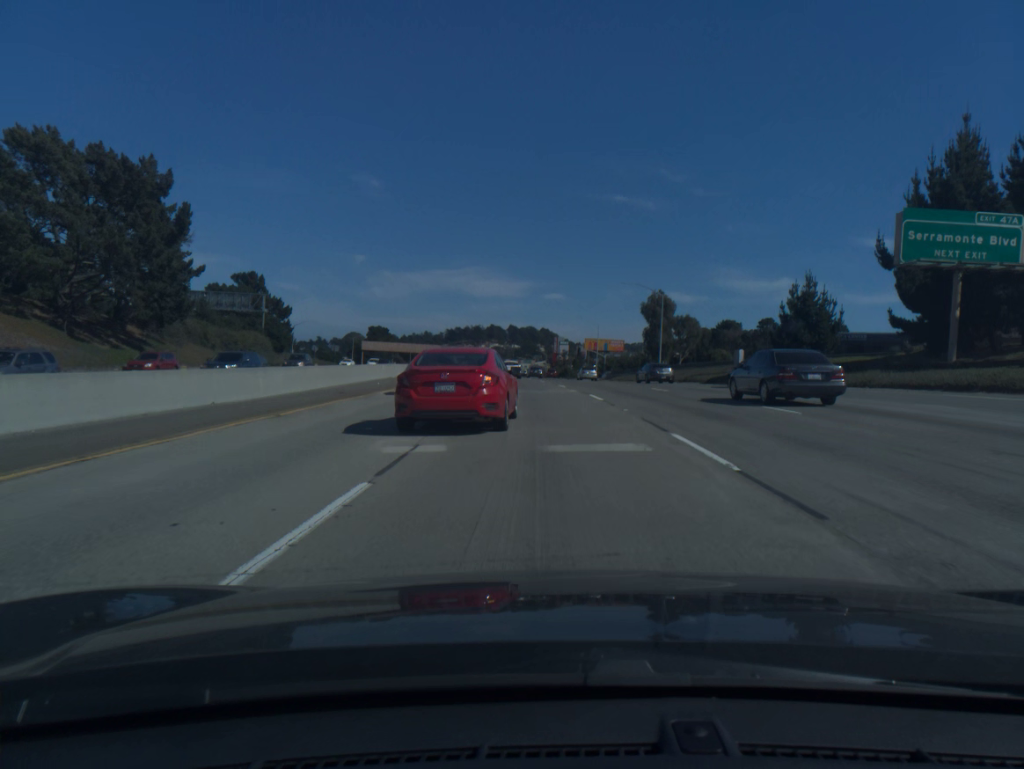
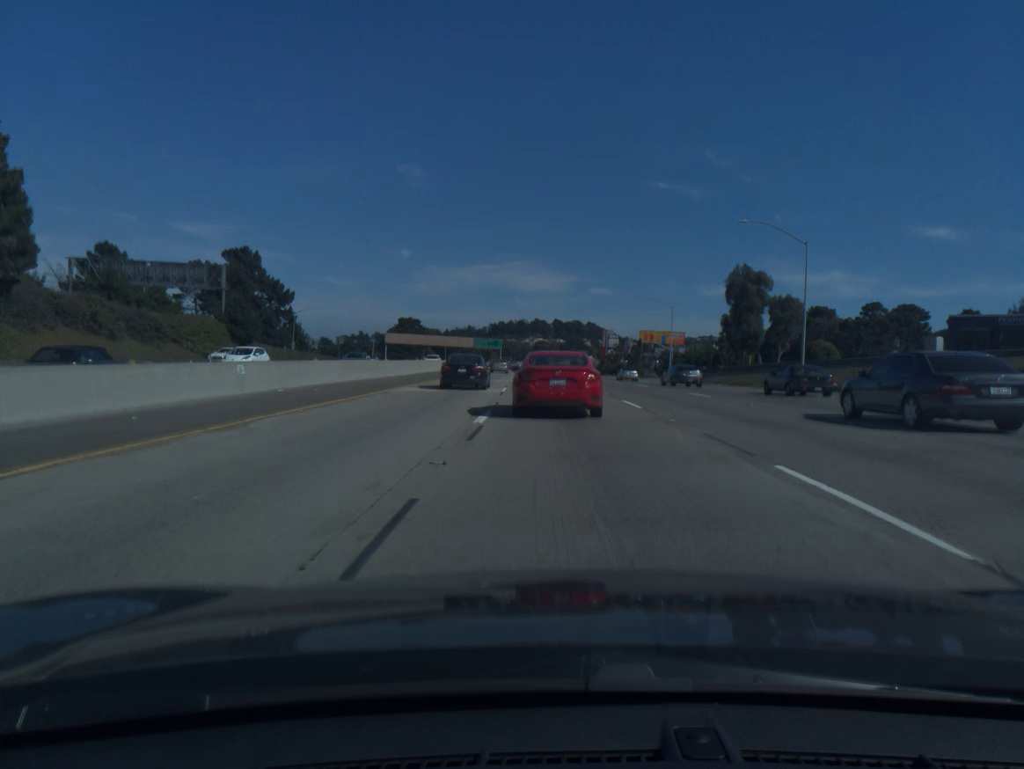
(-1.1, +32.8) m; -3°
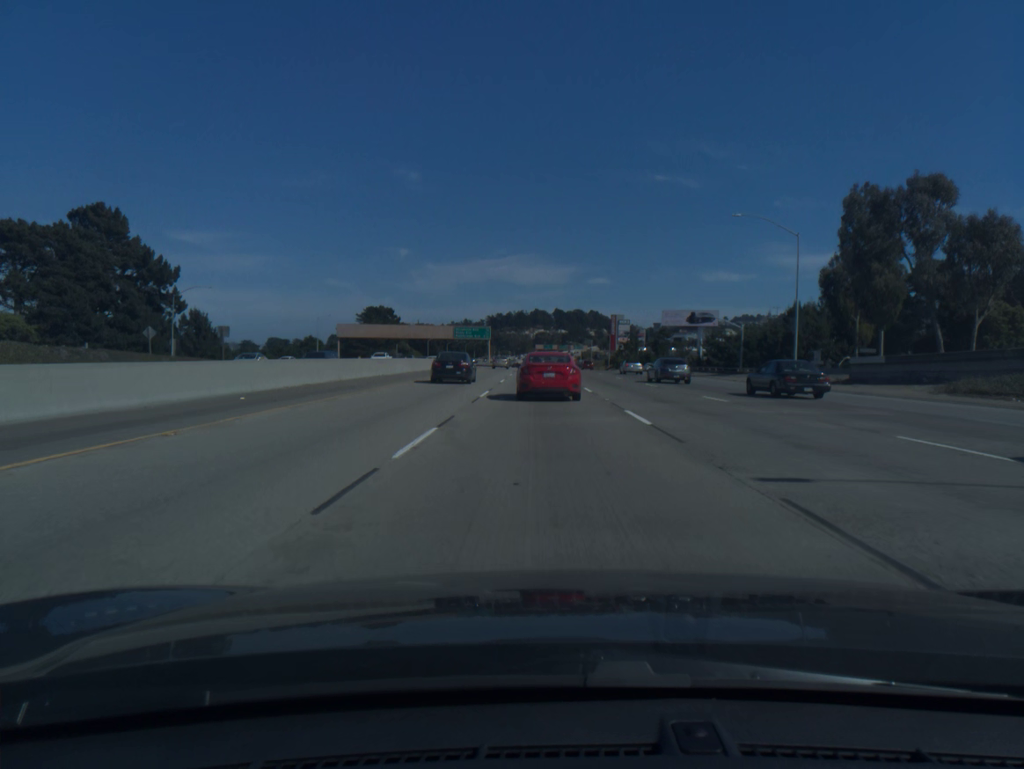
(+0.1, +48.8) m; 0°
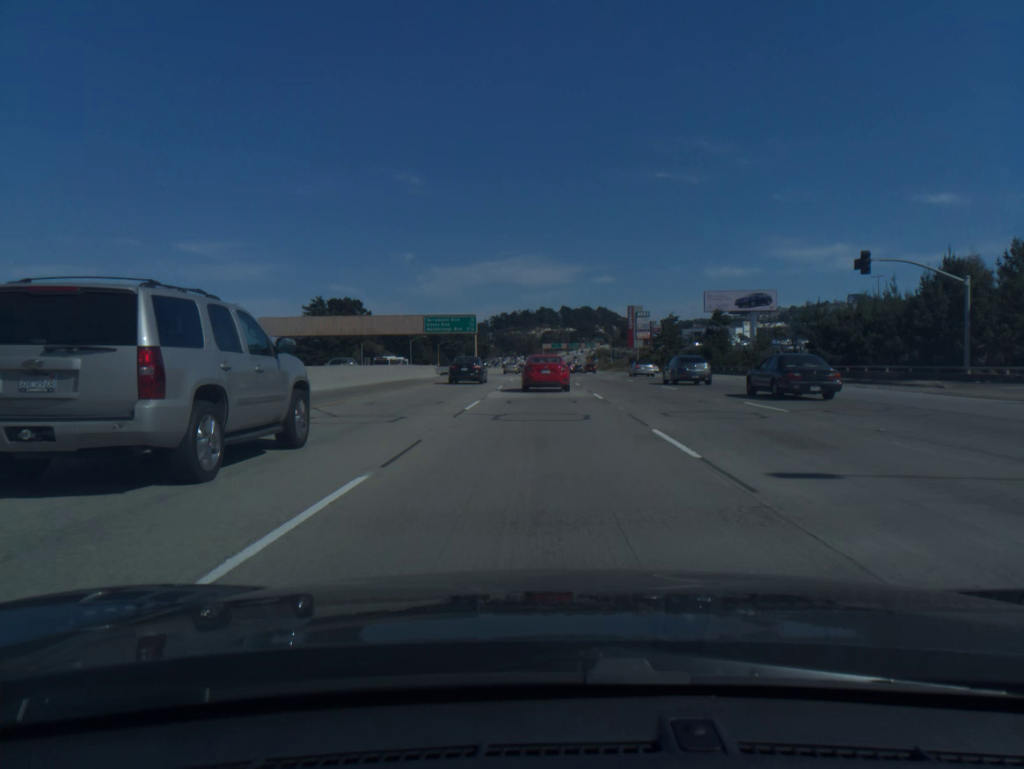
(-0.3, +48.6) m; -1°
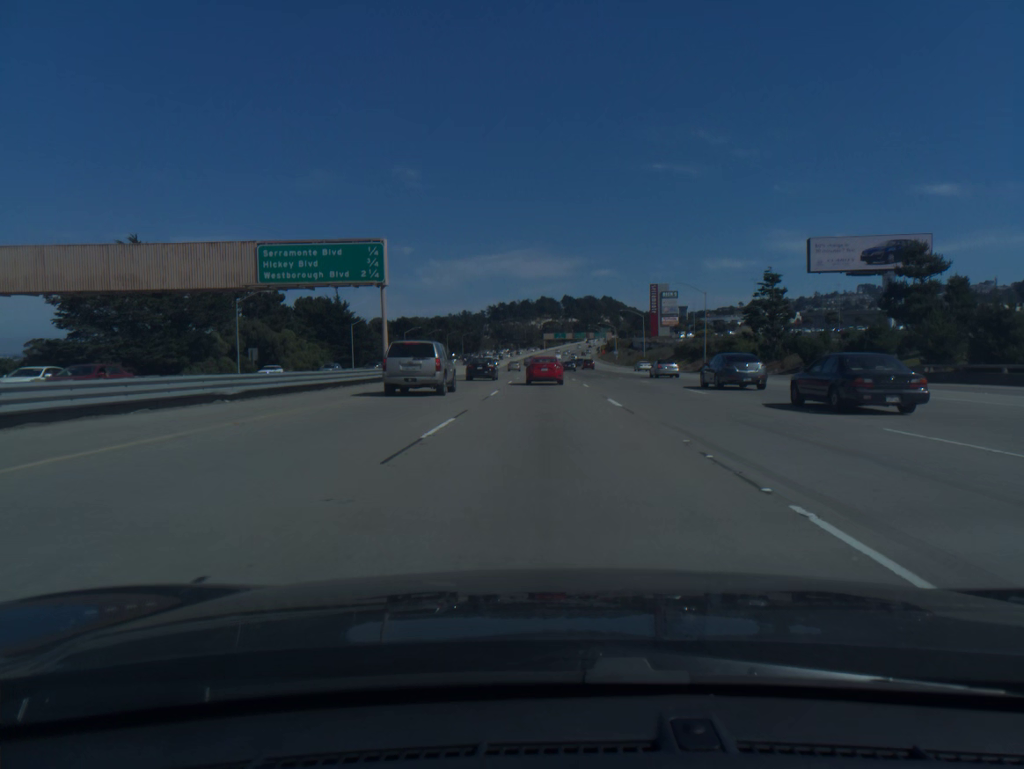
(-0.1, +65.4) m; 0°
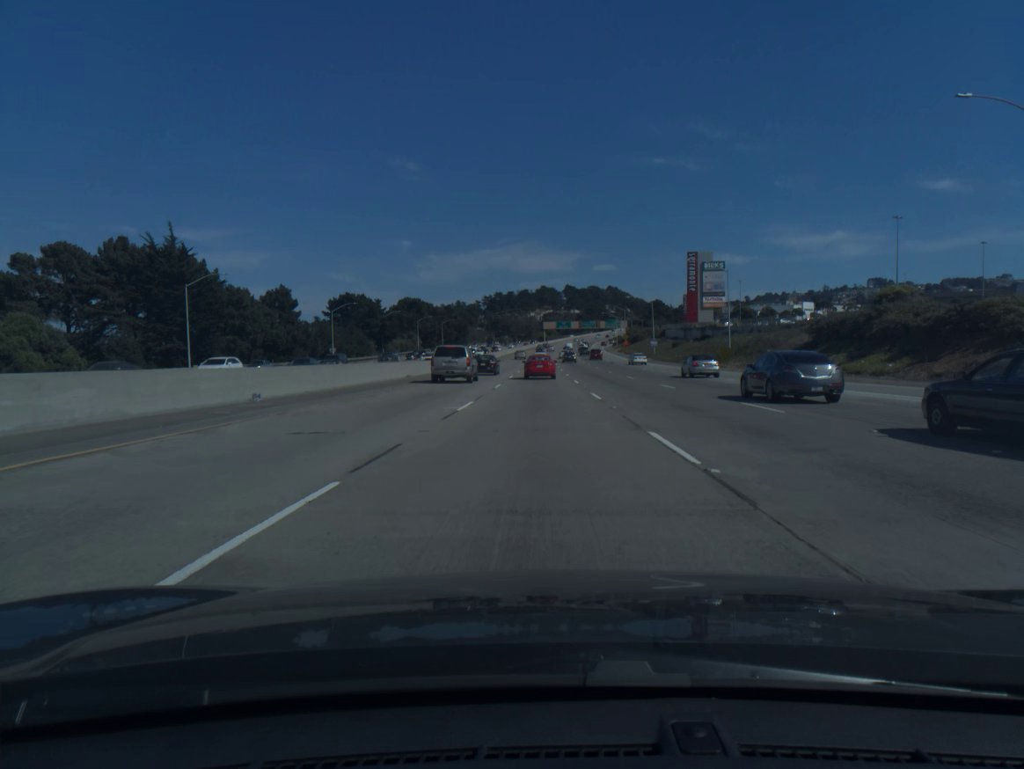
(+0.2, +66.6) m; 0°
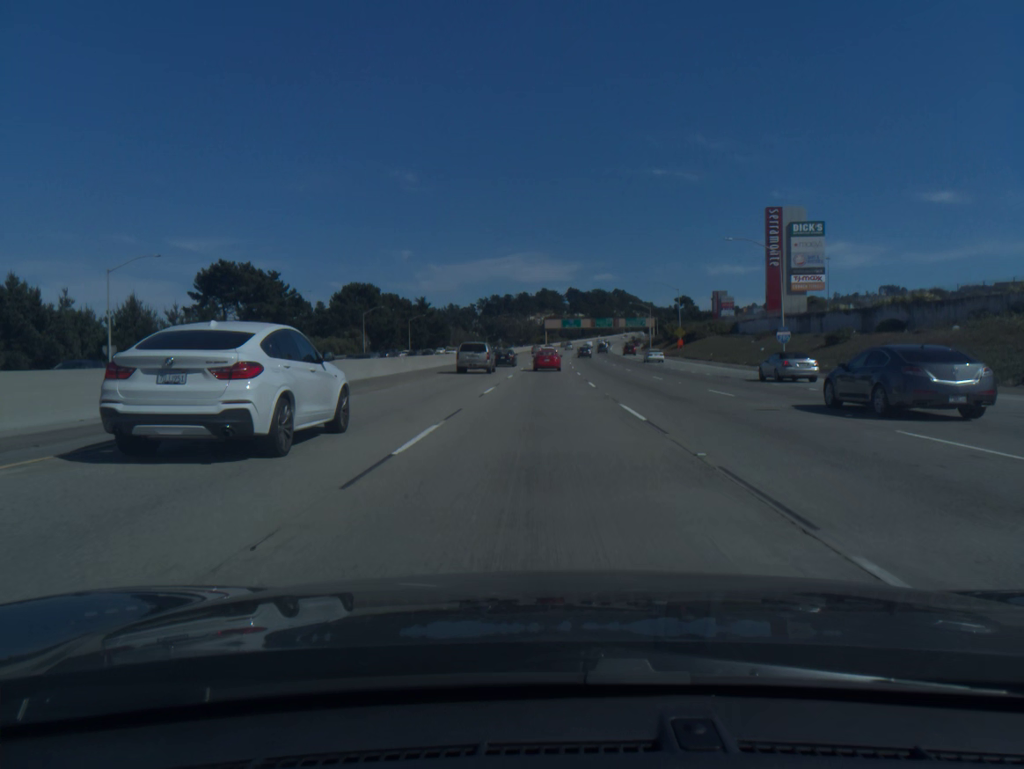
(-0.2, +67.4) m; 0°
